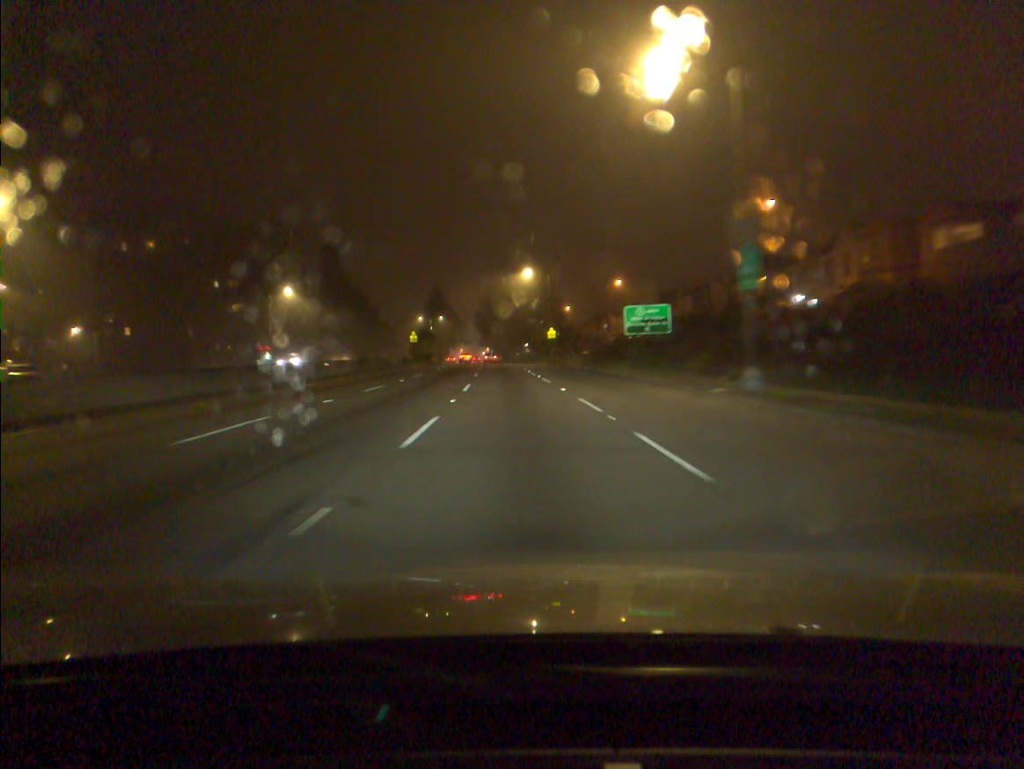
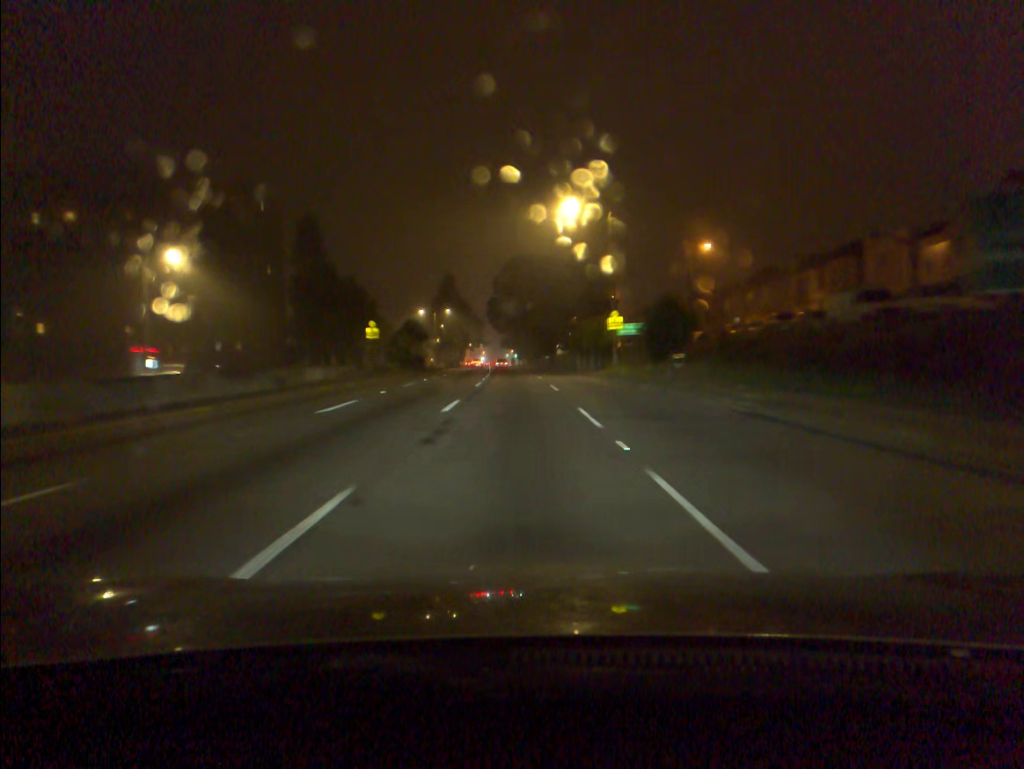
(-0.7, +37.7) m; -2°
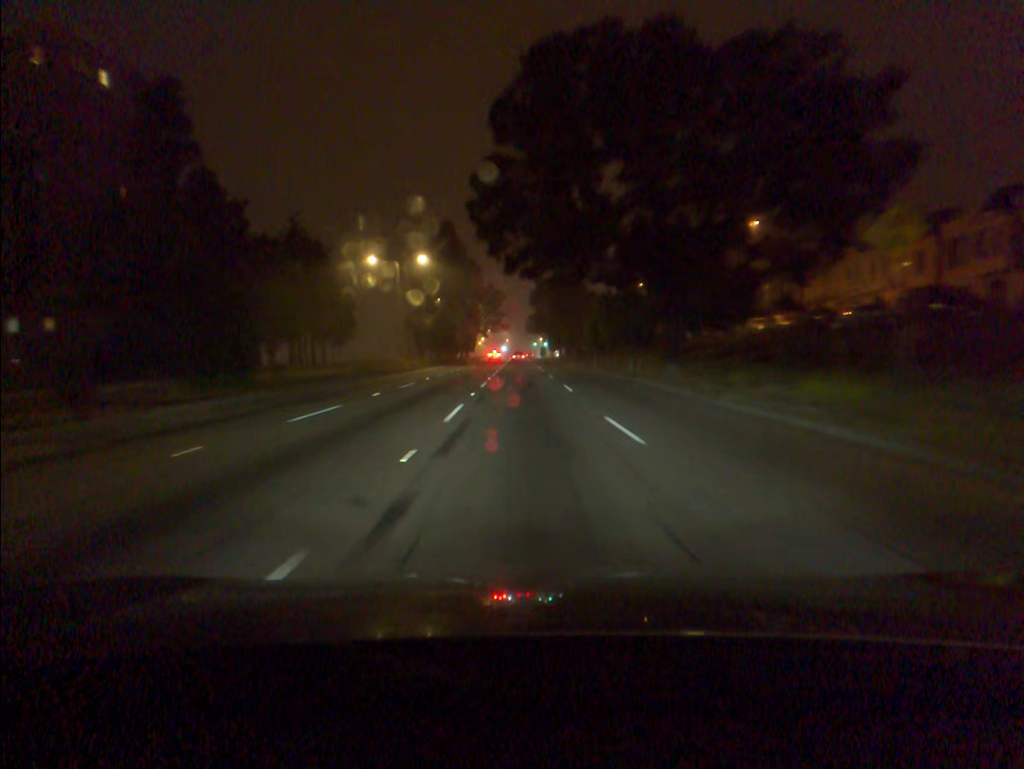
(-1.1, +61.8) m; -2°
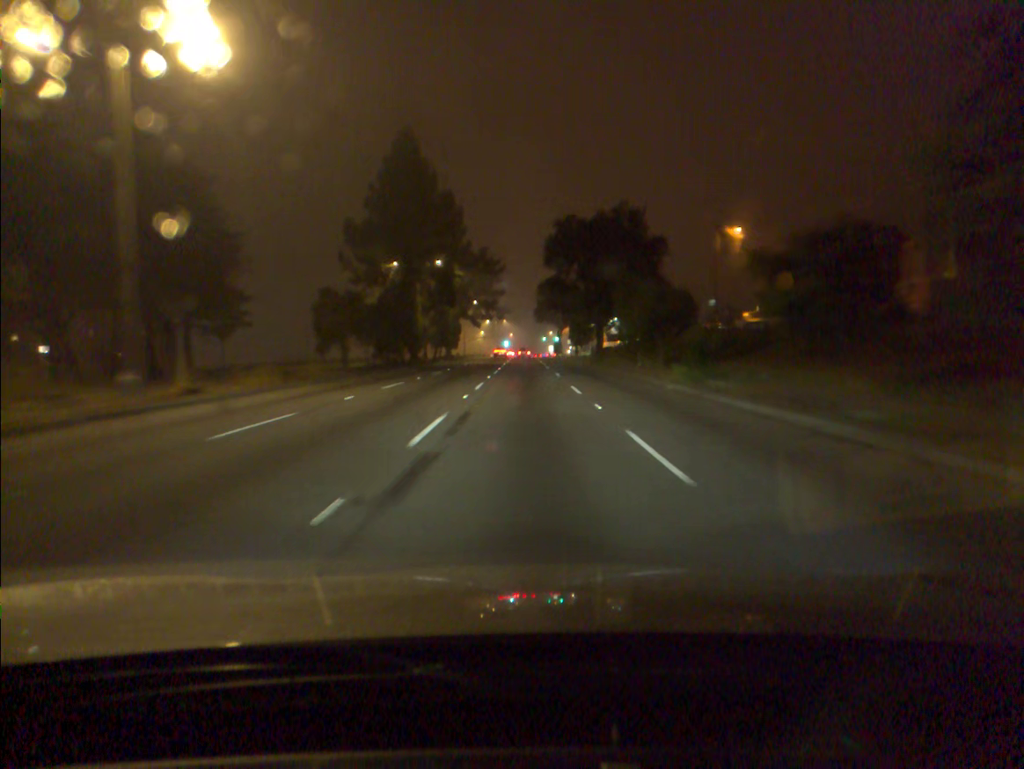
(-0.2, +48.0) m; 0°
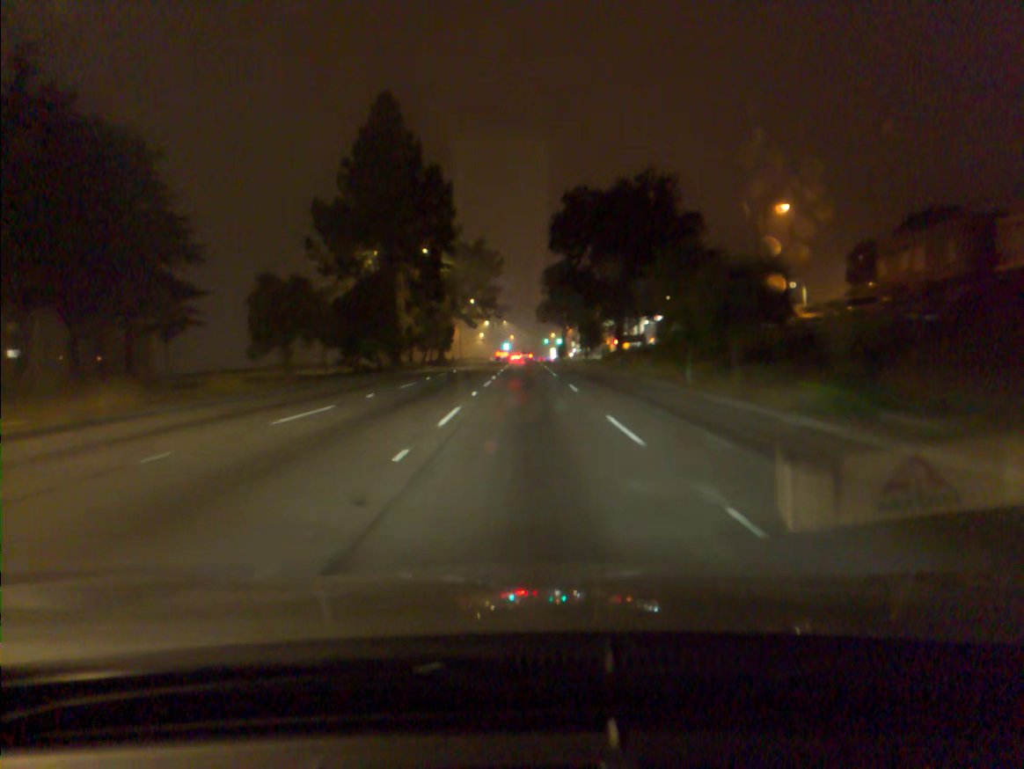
(0.0, +11.7) m; 0°
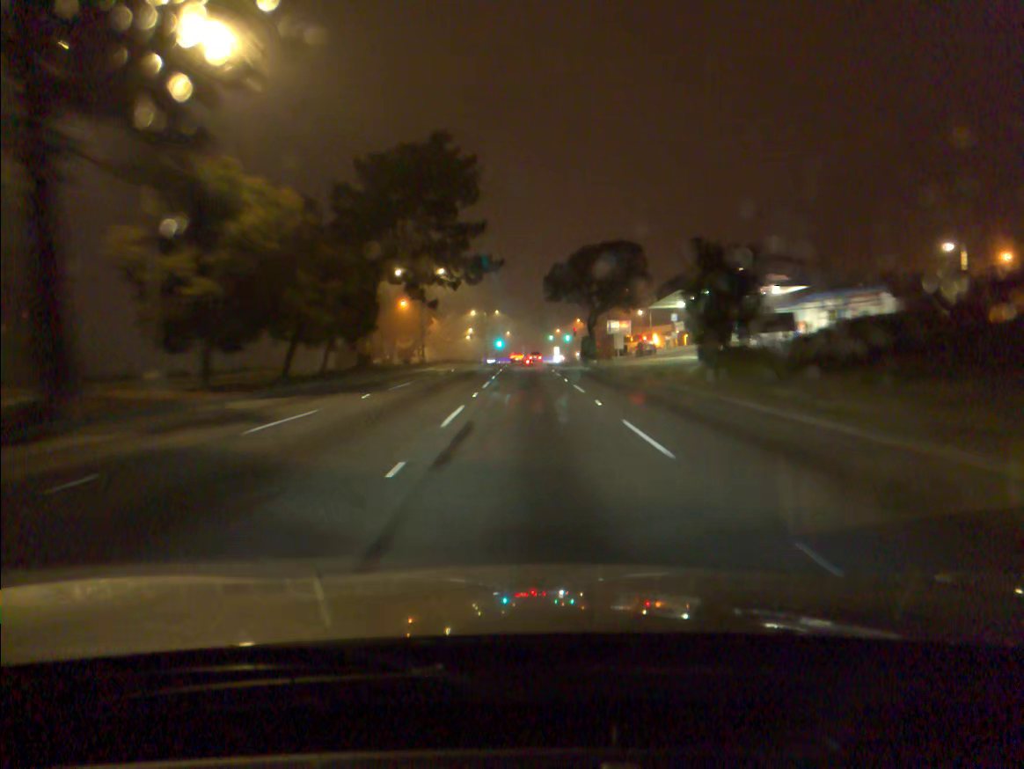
(-0.1, +45.3) m; 0°
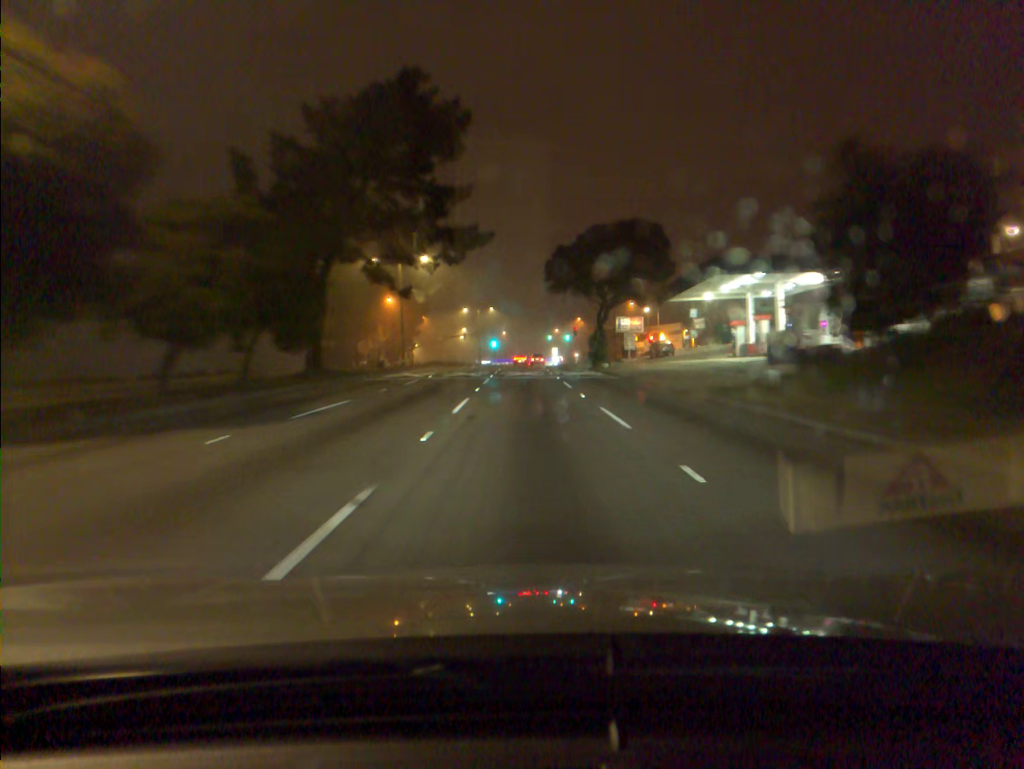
(0.0, +11.2) m; 0°
